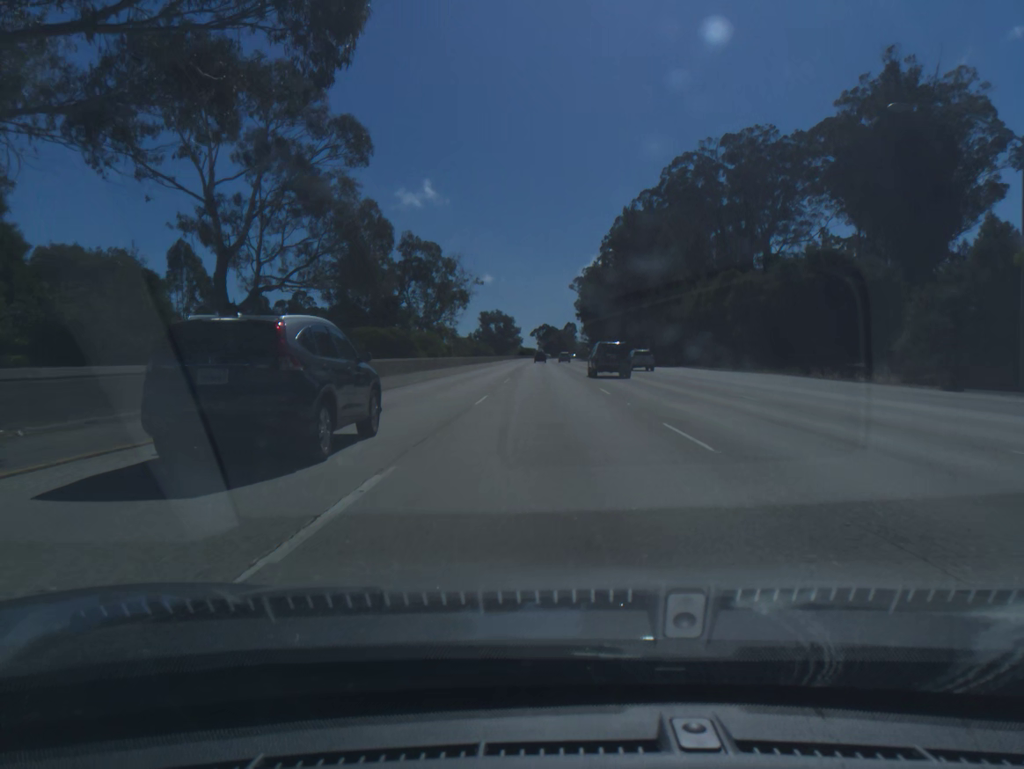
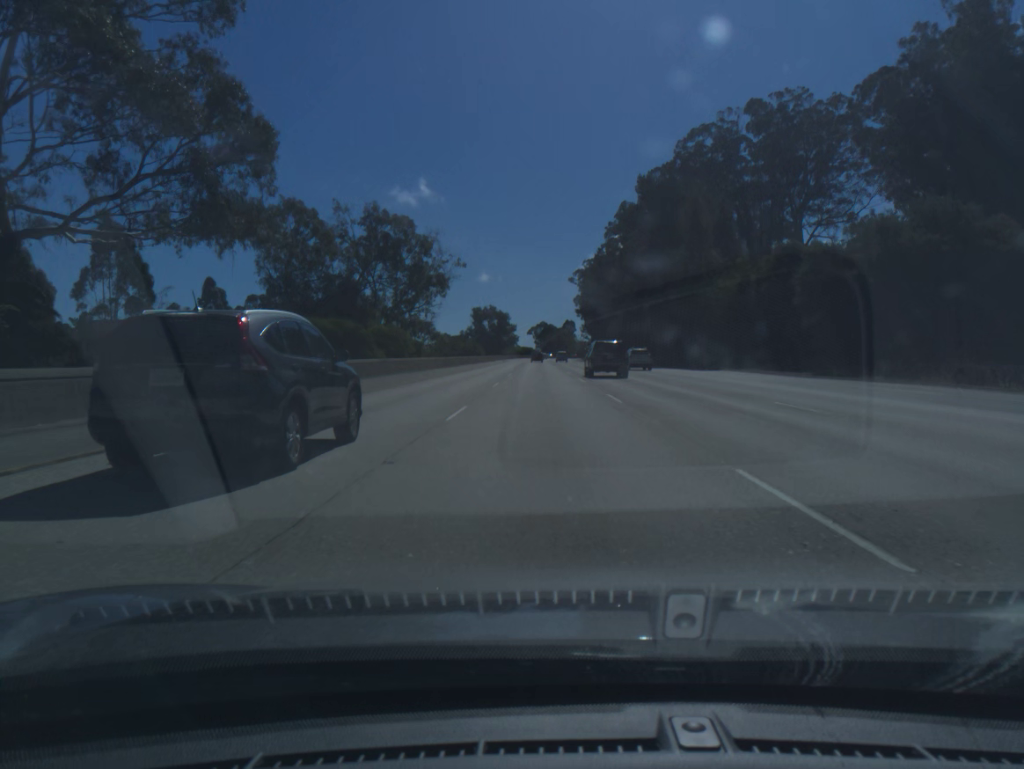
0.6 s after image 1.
(0.0, +19.7) m; 0°
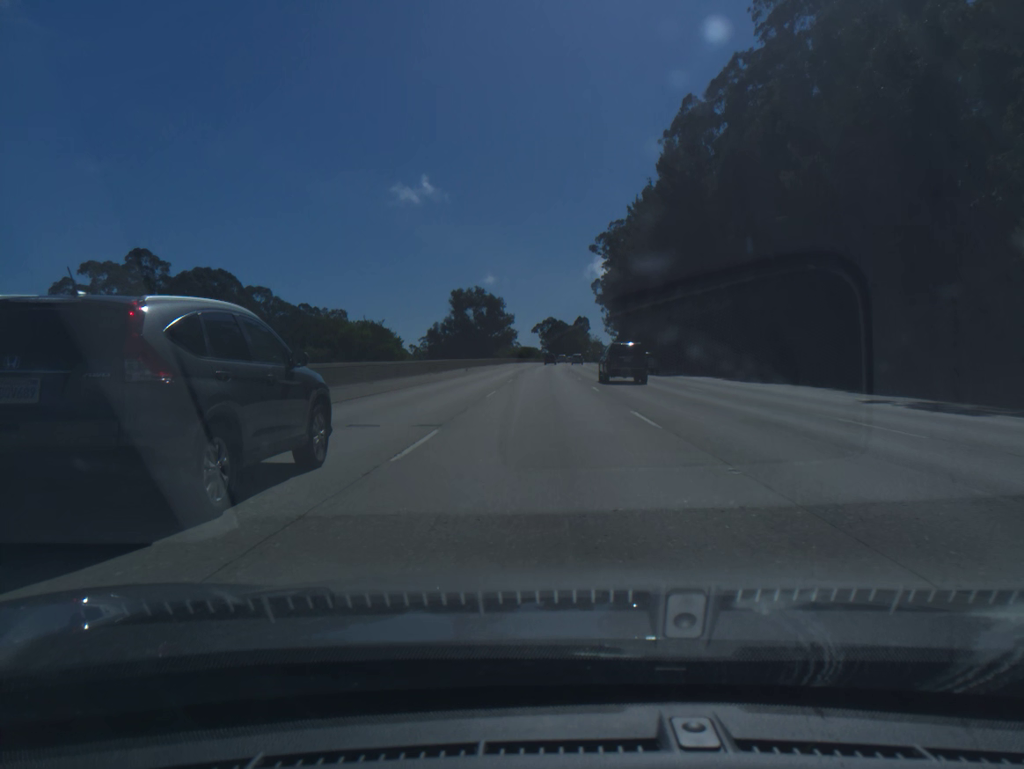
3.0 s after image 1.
(-0.4, +78.5) m; -1°
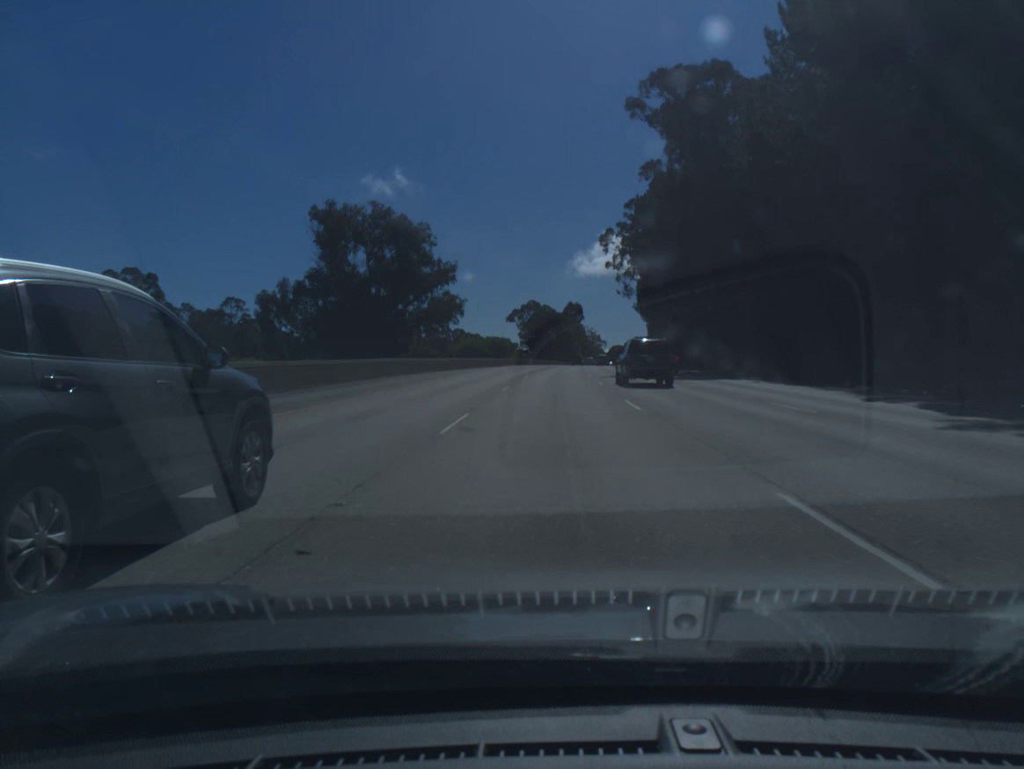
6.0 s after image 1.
(+0.6, +97.9) m; +1°
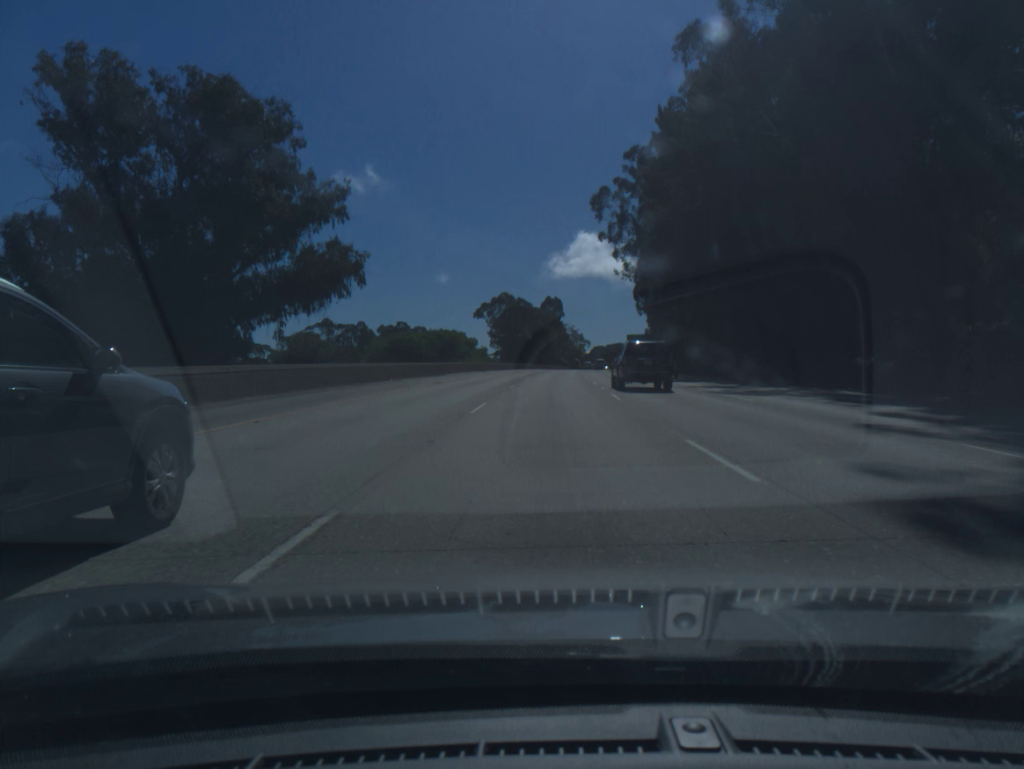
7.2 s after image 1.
(+0.6, +39.2) m; +2°
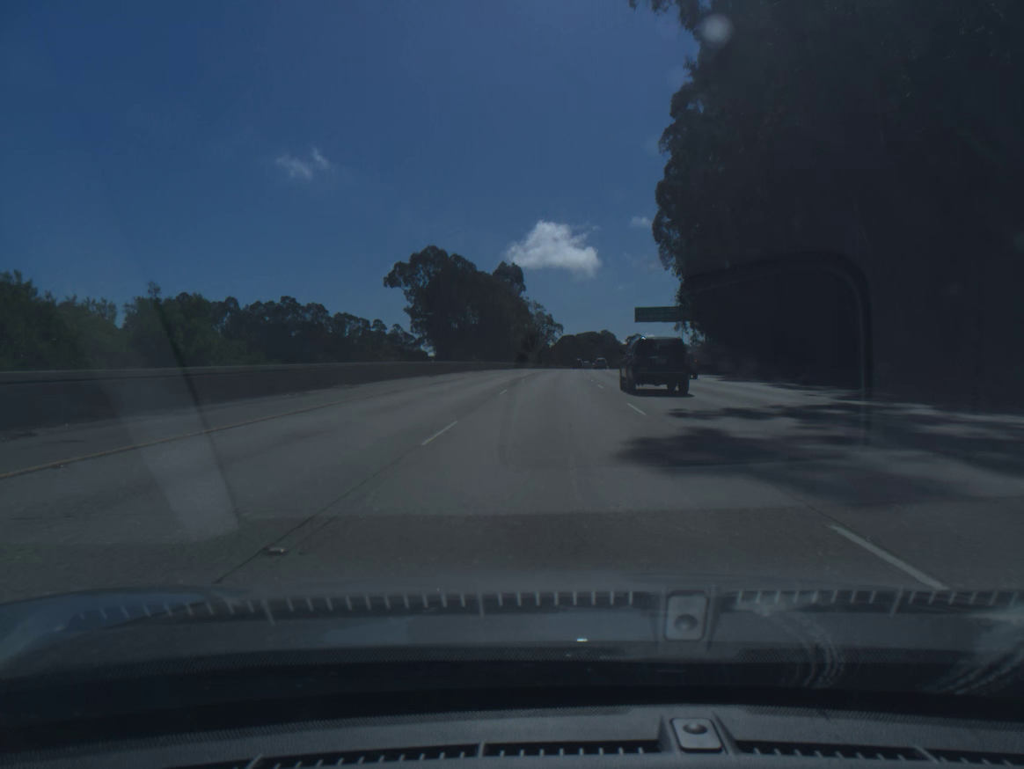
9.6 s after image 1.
(+2.1, +78.5) m; +3°
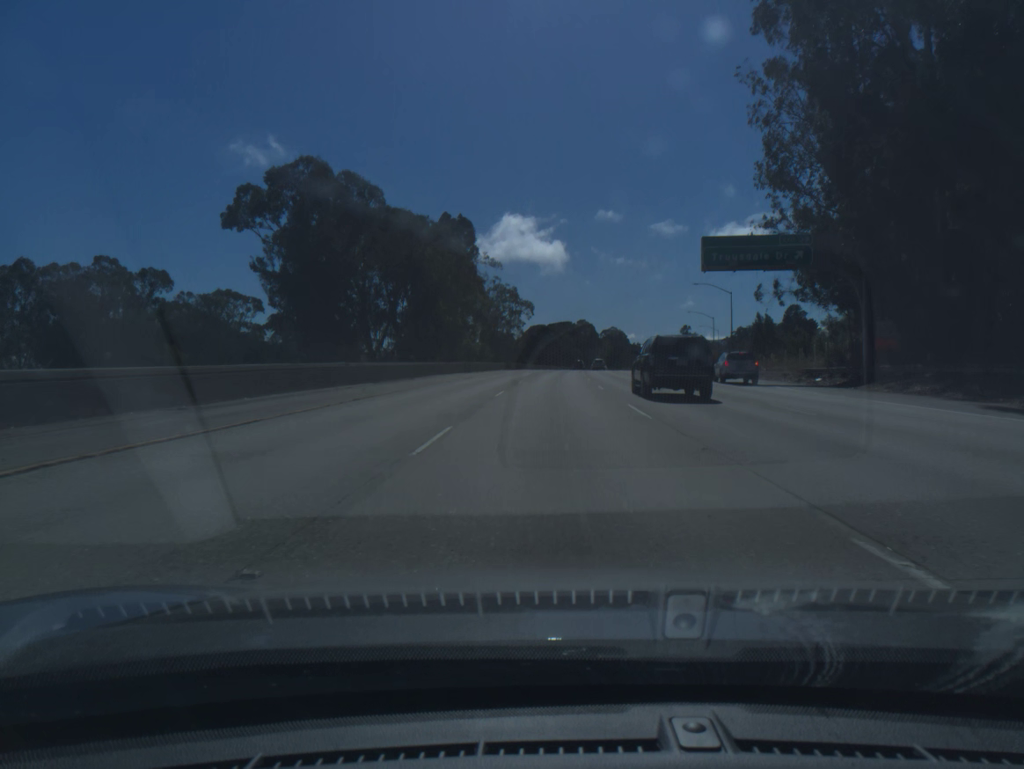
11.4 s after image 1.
(+1.1, +59.2) m; +2°
